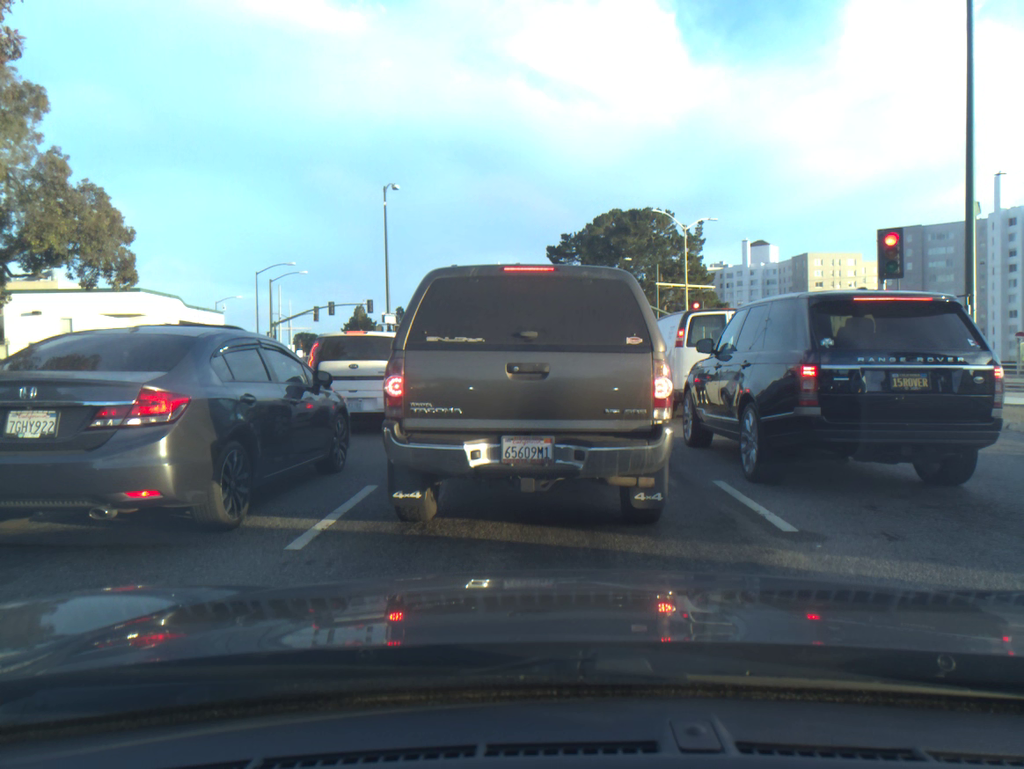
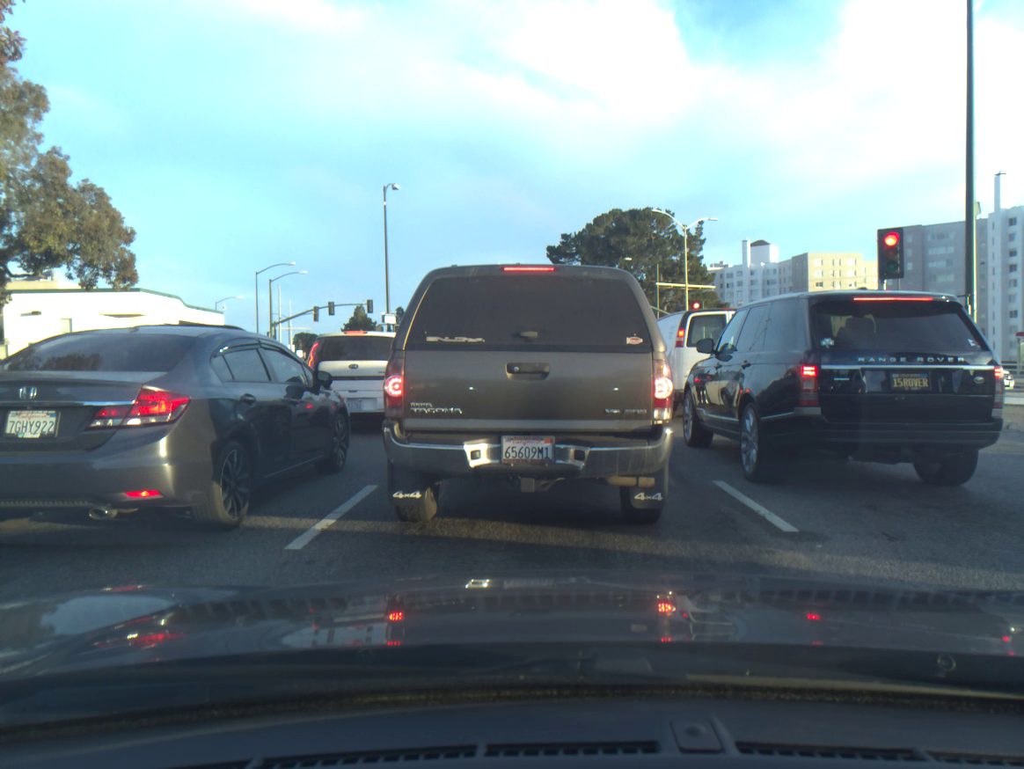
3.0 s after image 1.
(0.0, 0.0) m; 0°
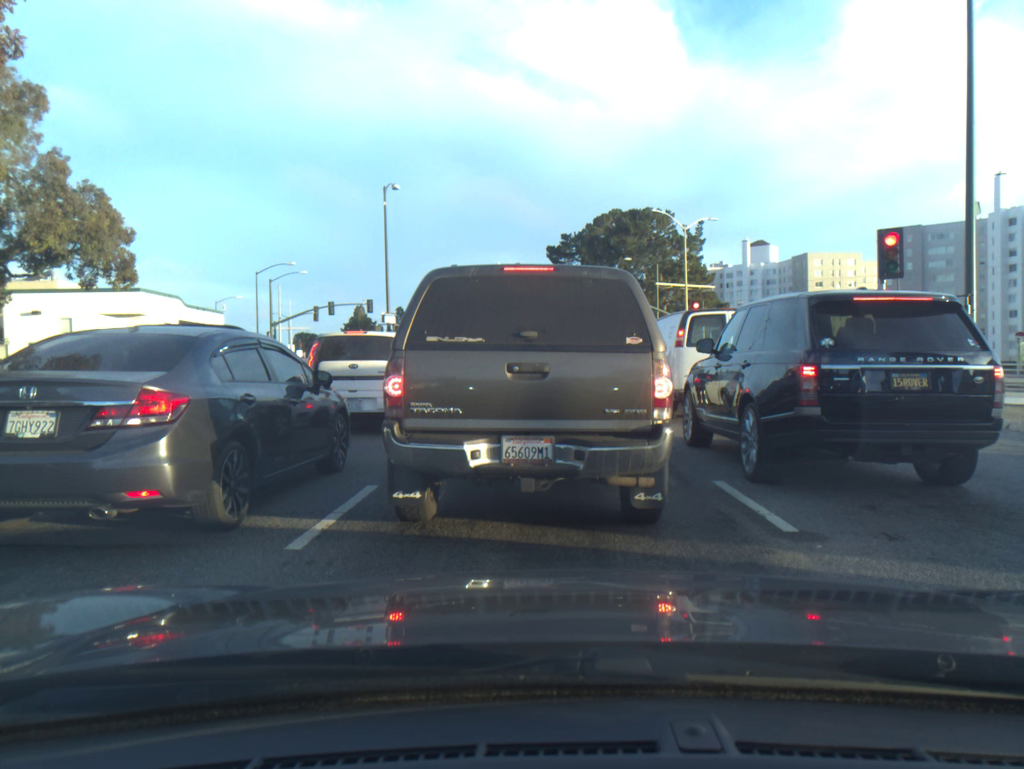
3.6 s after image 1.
(0.0, 0.0) m; 0°
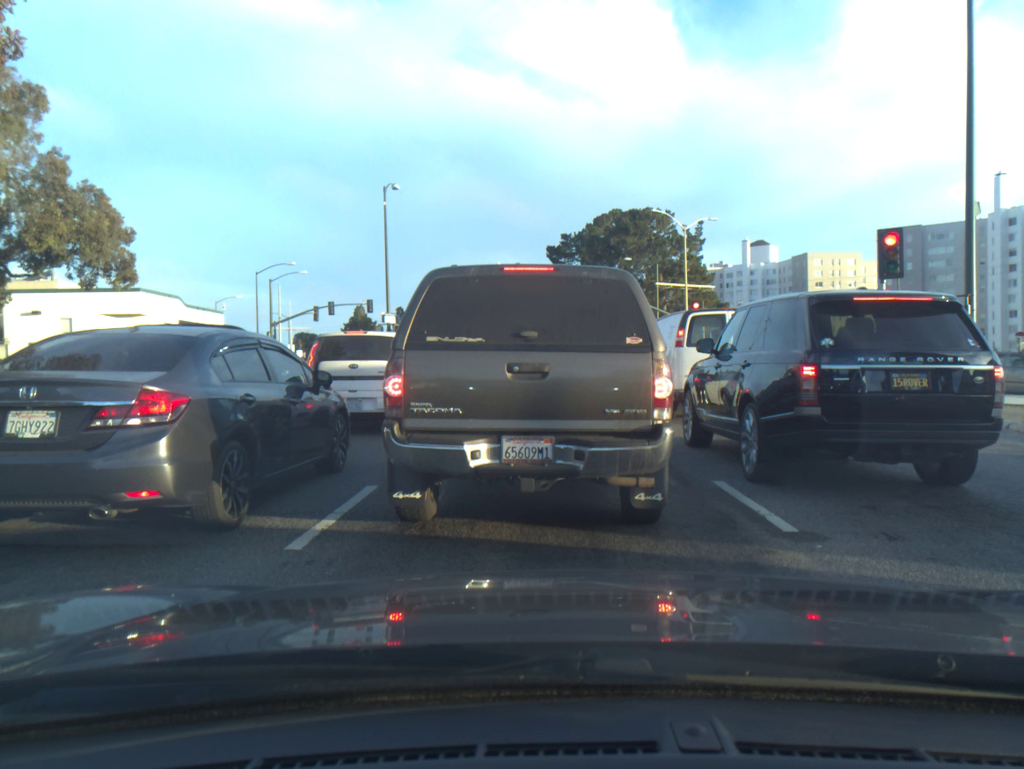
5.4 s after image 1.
(-0.1, 0.0) m; 0°
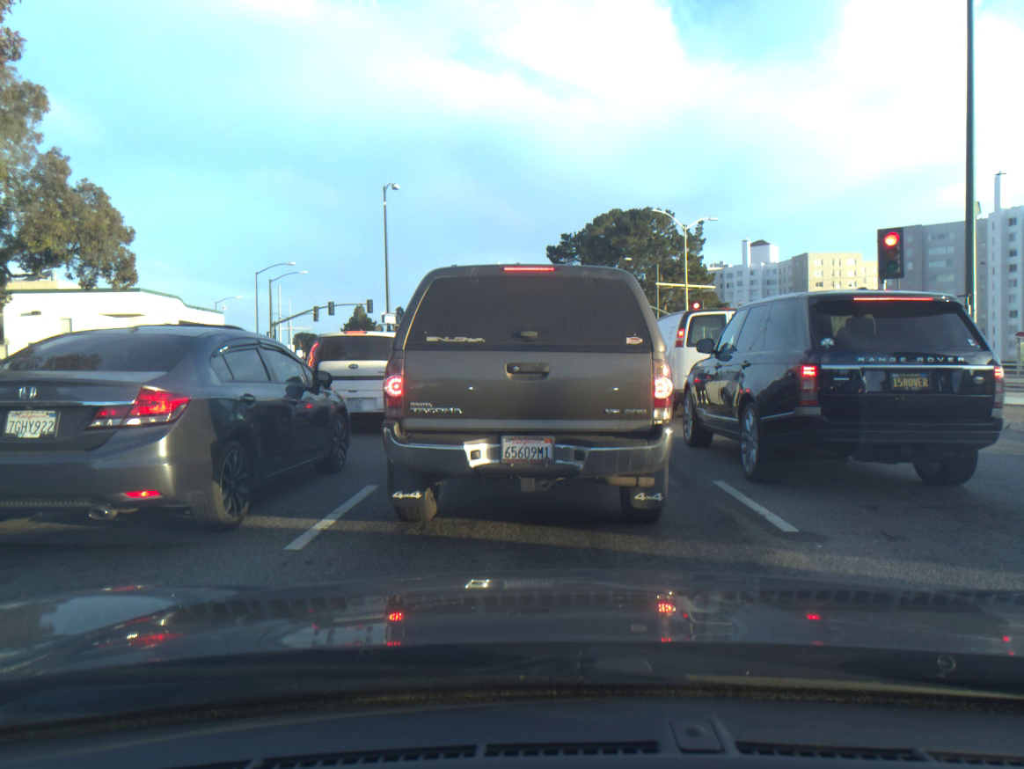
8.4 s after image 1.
(0.0, 0.0) m; 0°
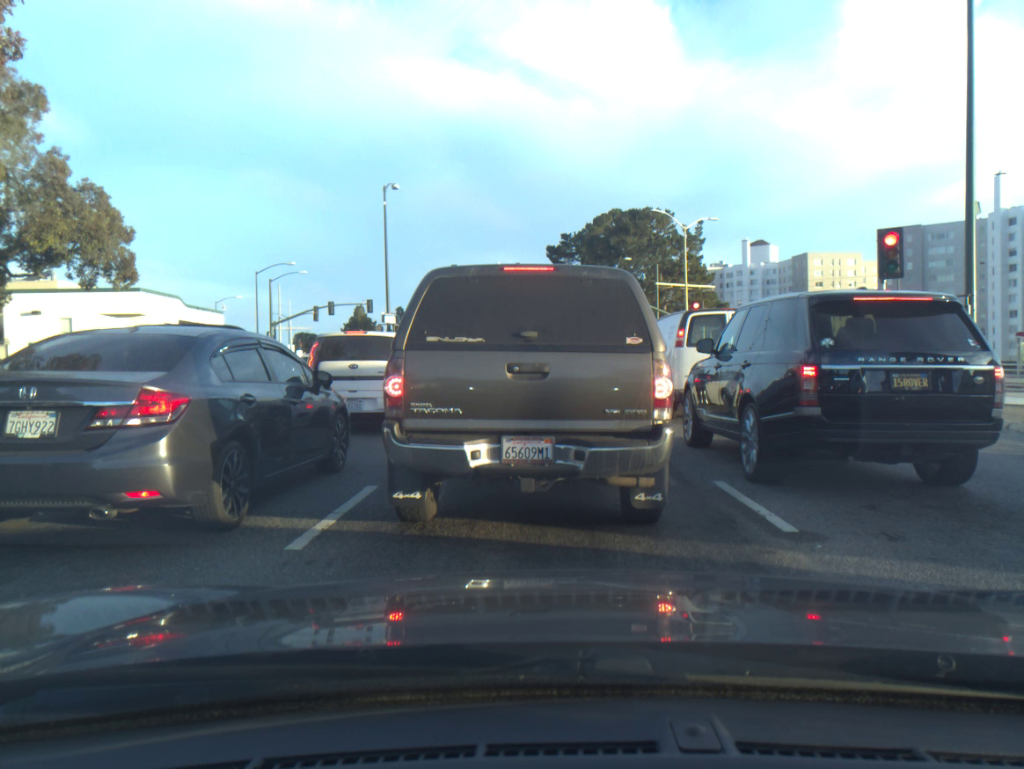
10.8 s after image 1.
(0.0, 0.0) m; 0°
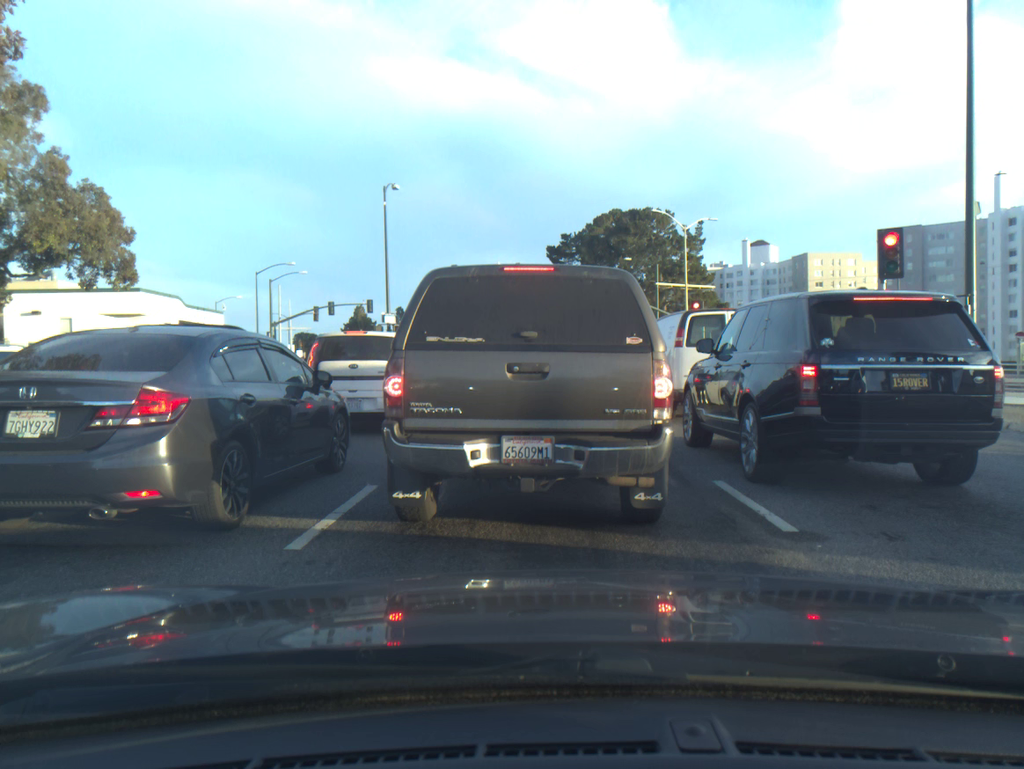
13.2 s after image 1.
(-0.1, 0.0) m; 0°
